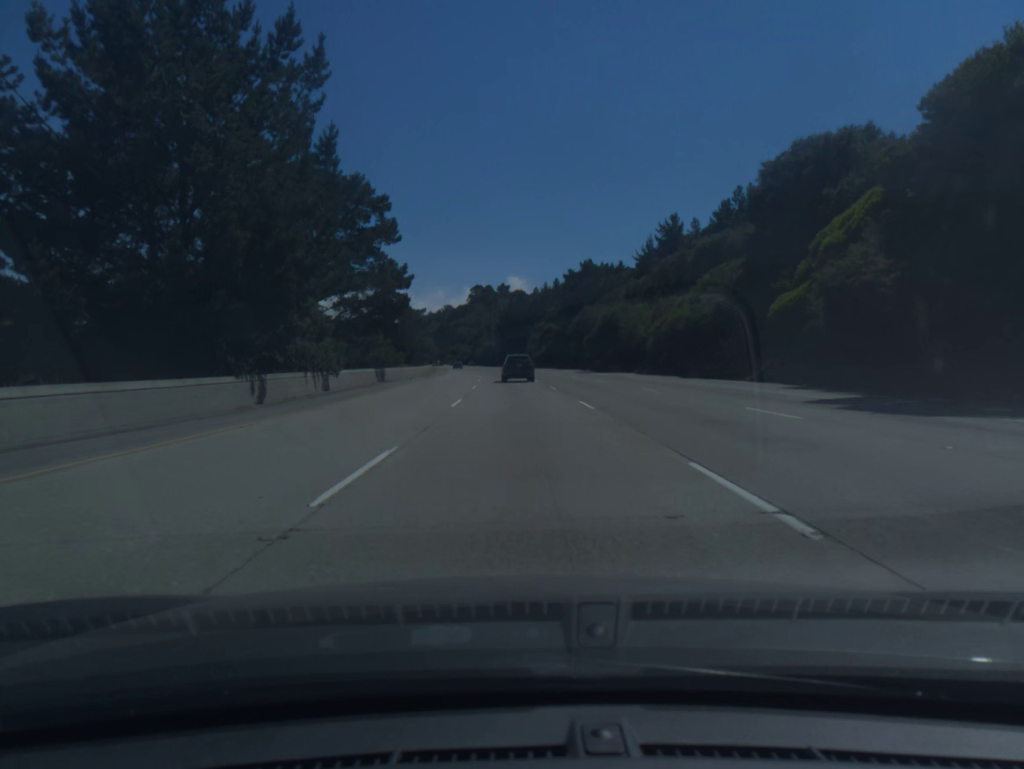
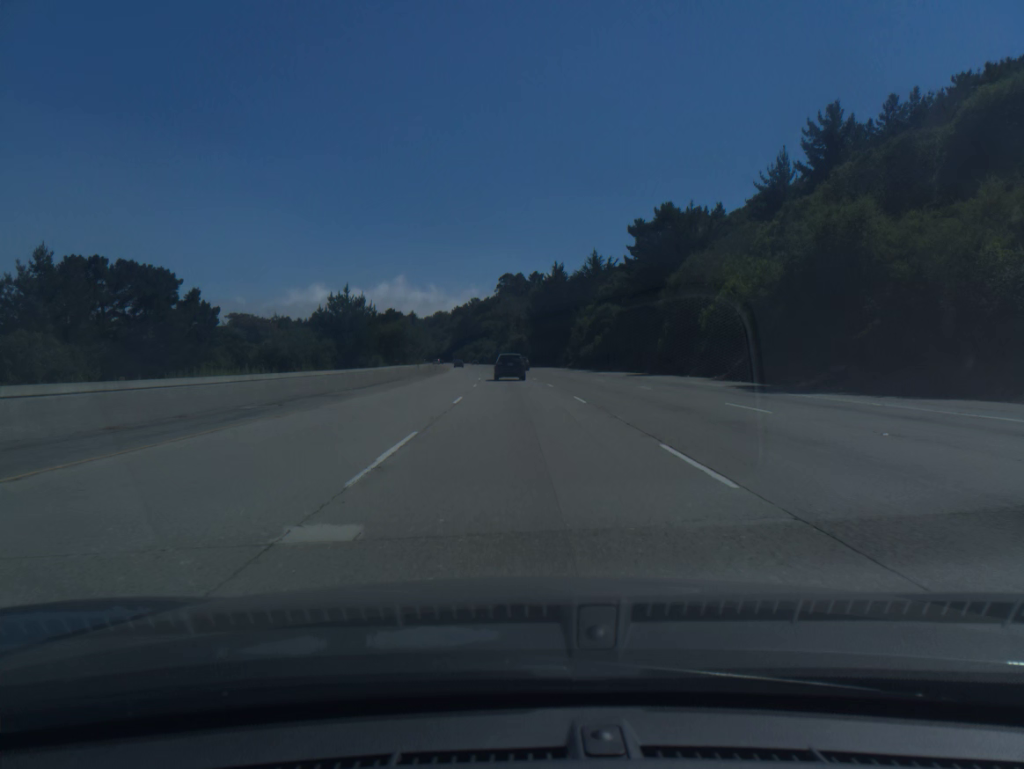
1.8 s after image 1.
(-1.1, +56.3) m; -2°
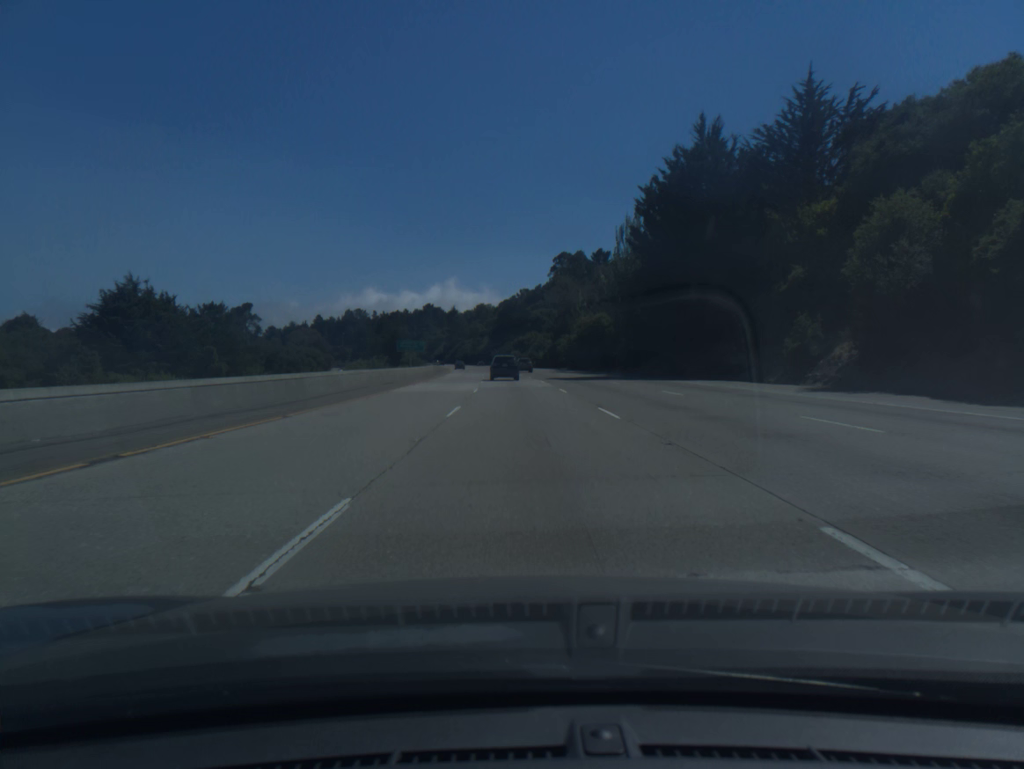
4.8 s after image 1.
(-3.1, +92.3) m; -4°
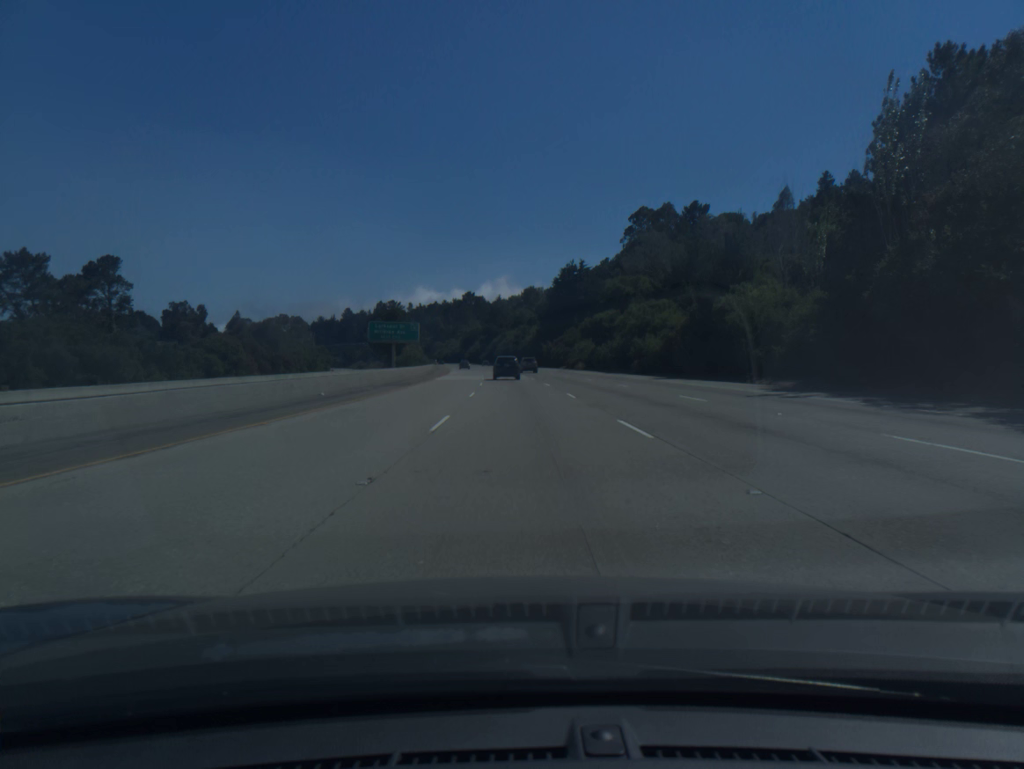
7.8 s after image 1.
(-2.8, +91.3) m; -4°
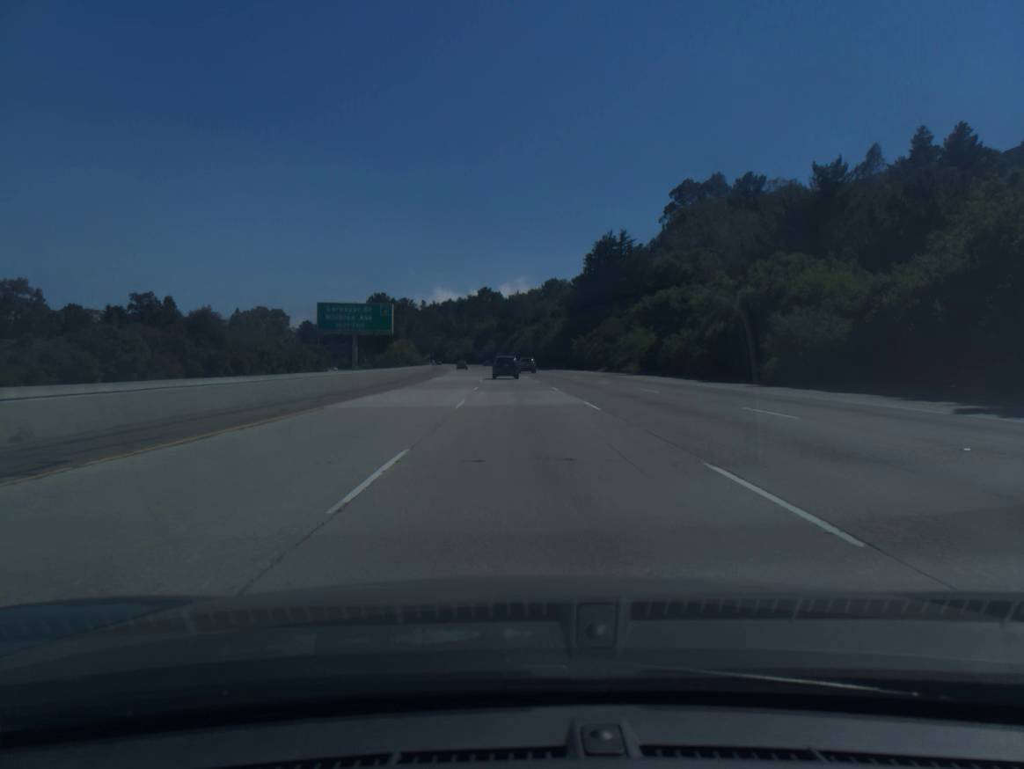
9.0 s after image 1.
(-0.4, +36.5) m; -1°
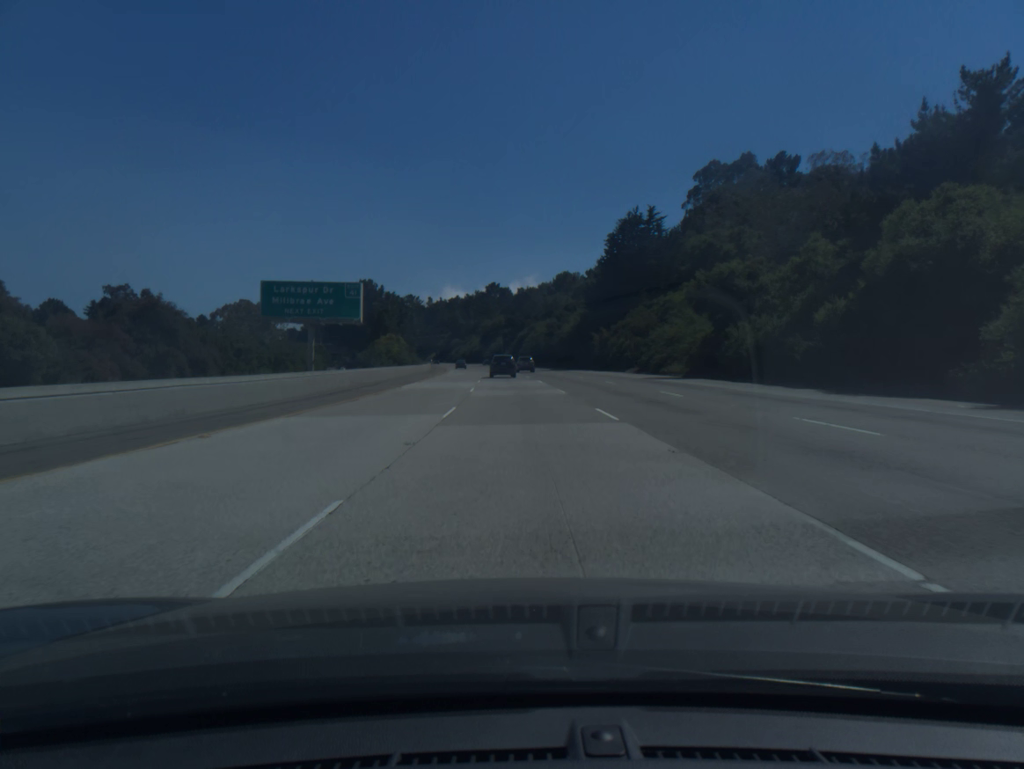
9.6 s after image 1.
(-0.1, +18.3) m; -1°
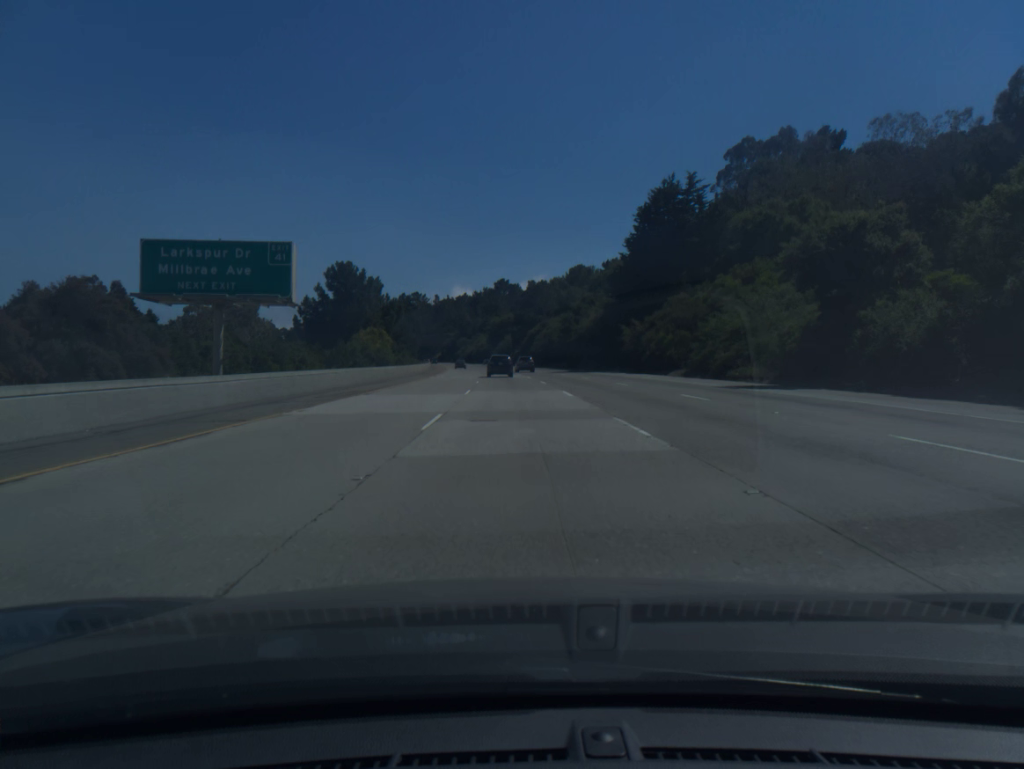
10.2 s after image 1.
(-0.1, +18.3) m; -1°
